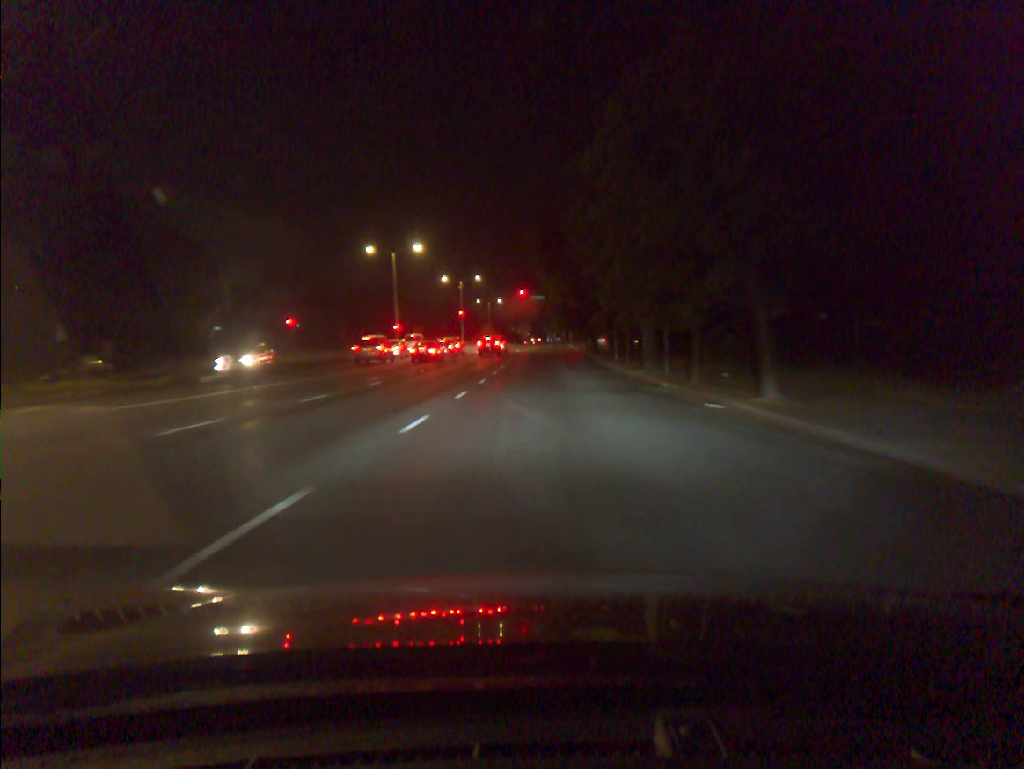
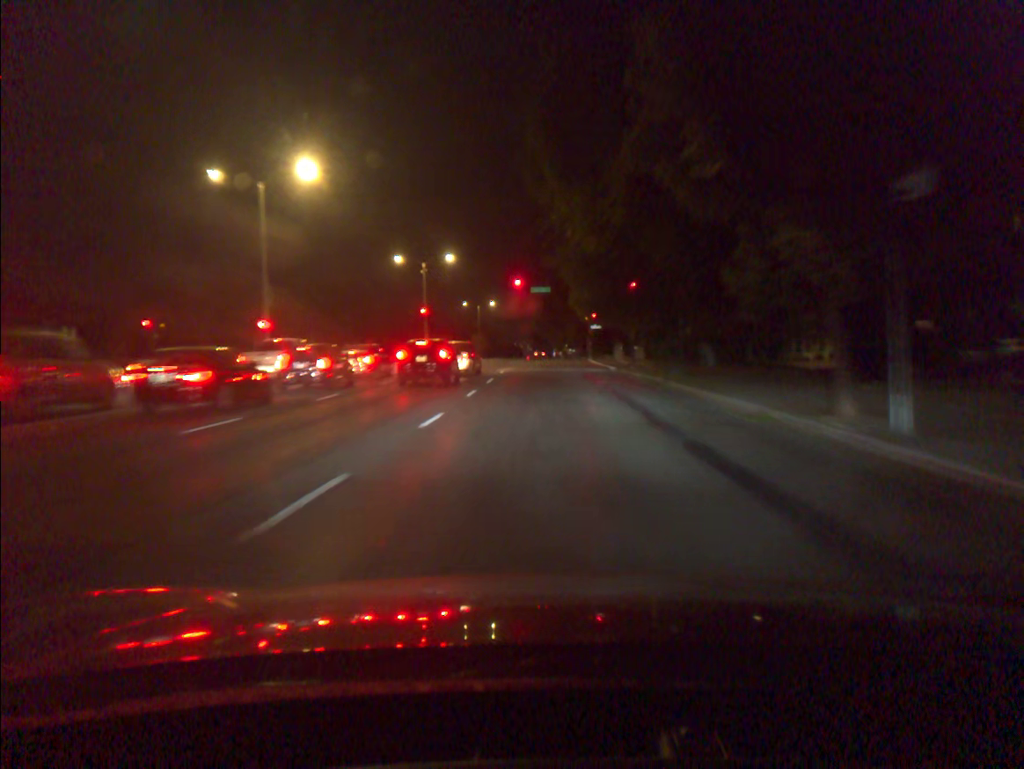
(-0.1, +35.4) m; 0°
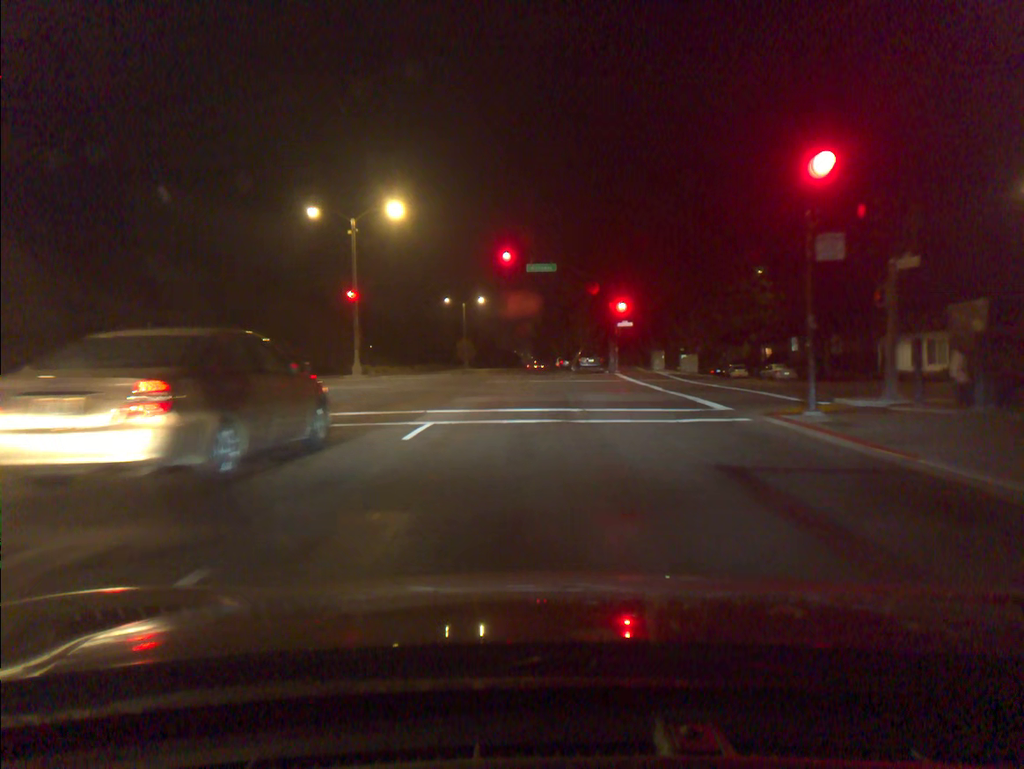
(0.0, +26.1) m; 0°
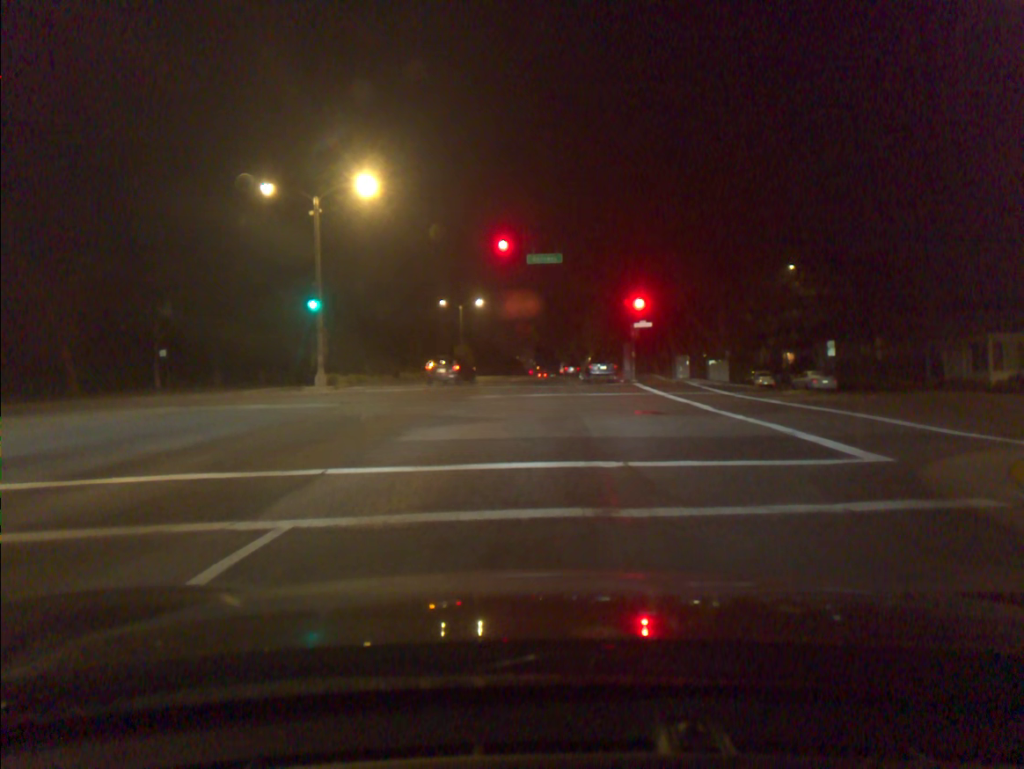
(0.0, +7.7) m; 0°
